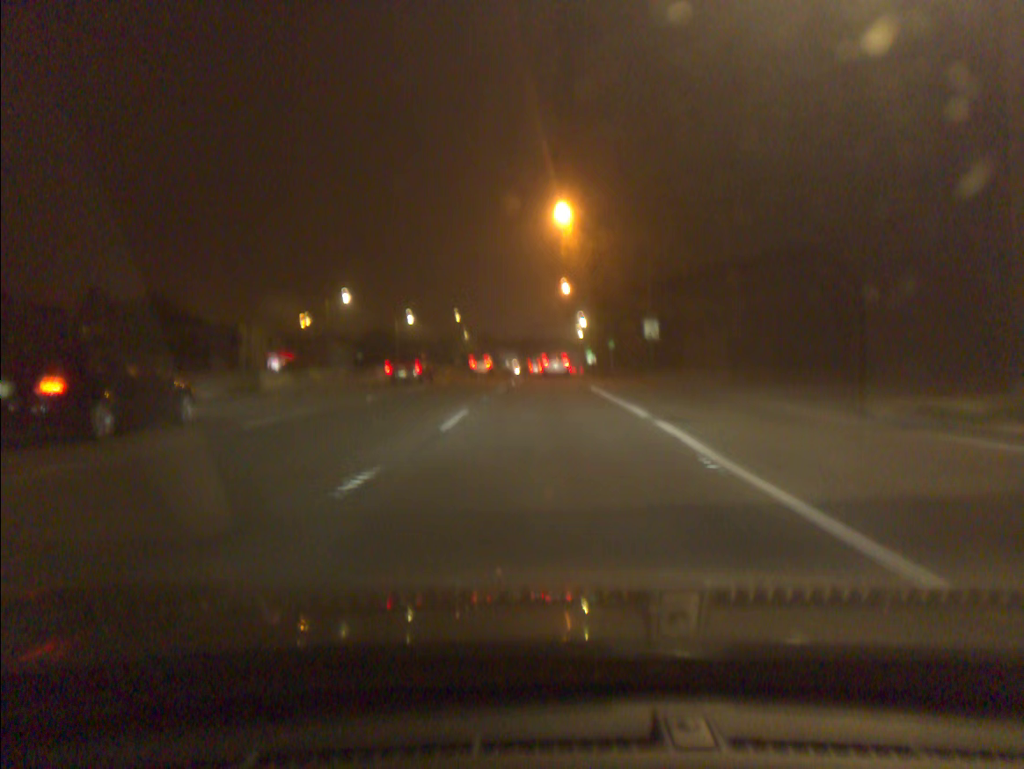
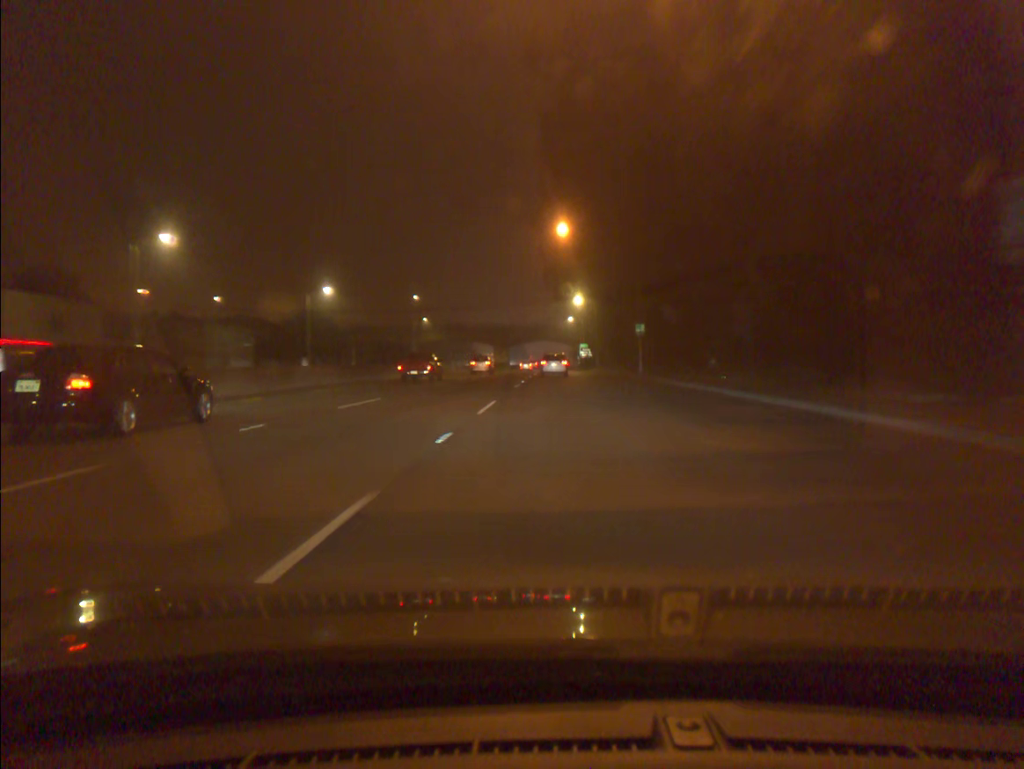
(+0.3, +39.3) m; +1°
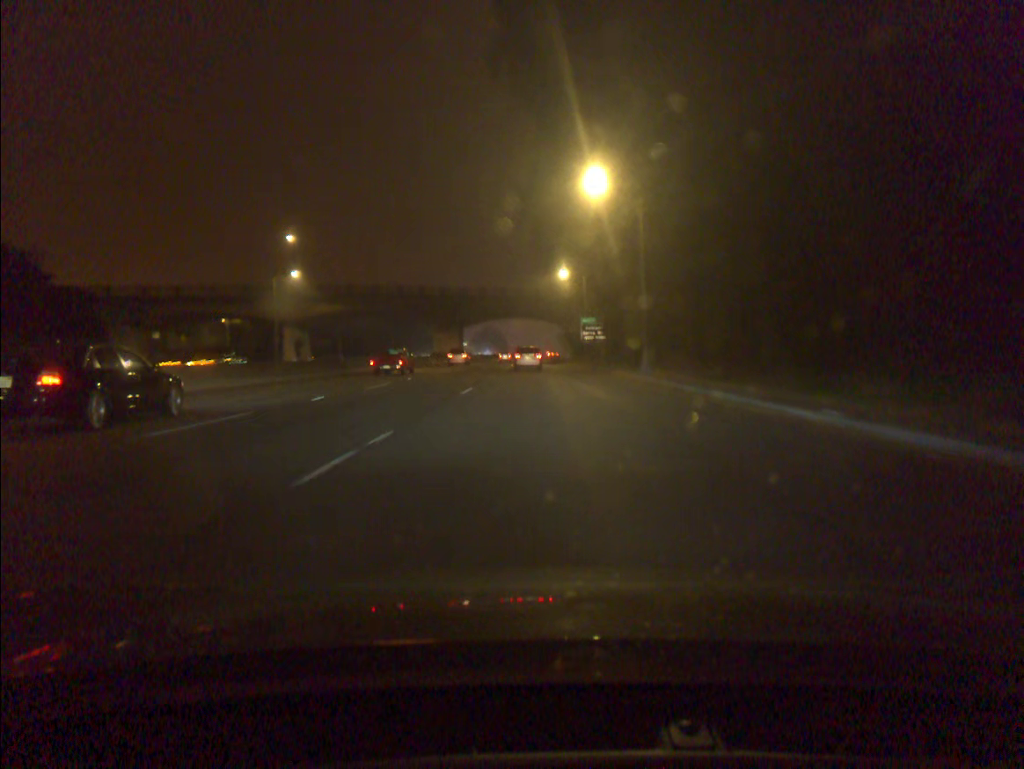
(+1.7, +66.4) m; +1°
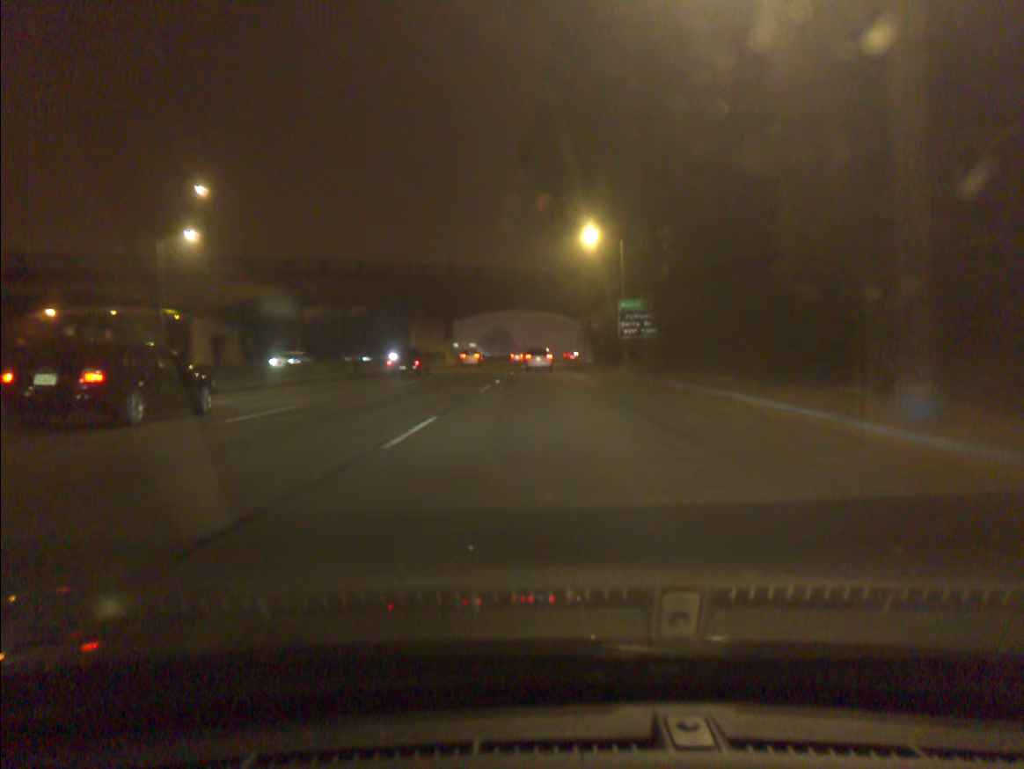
(-0.2, +26.7) m; -1°
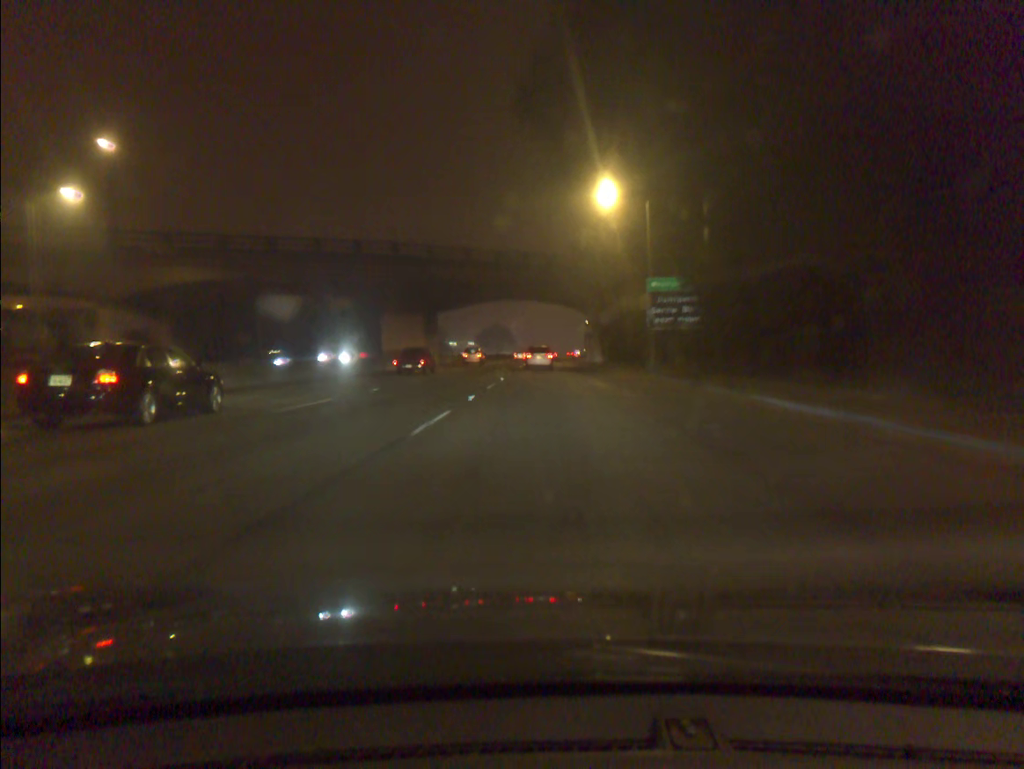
(0.0, +13.4) m; 0°
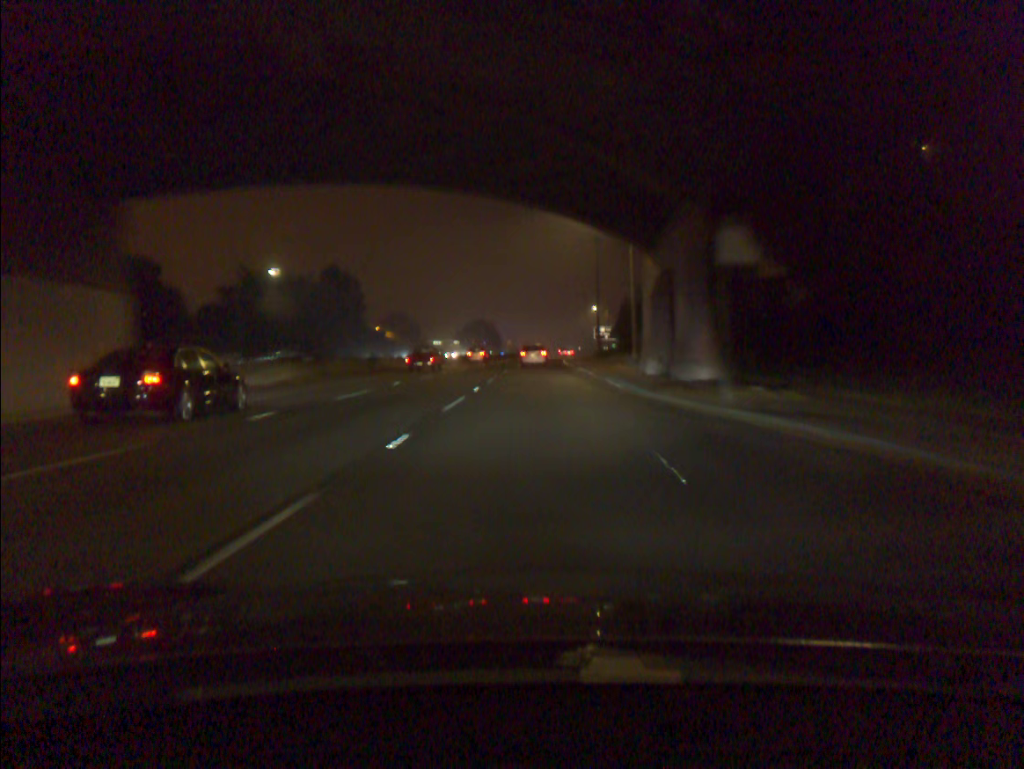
(+0.3, +53.7) m; +1°
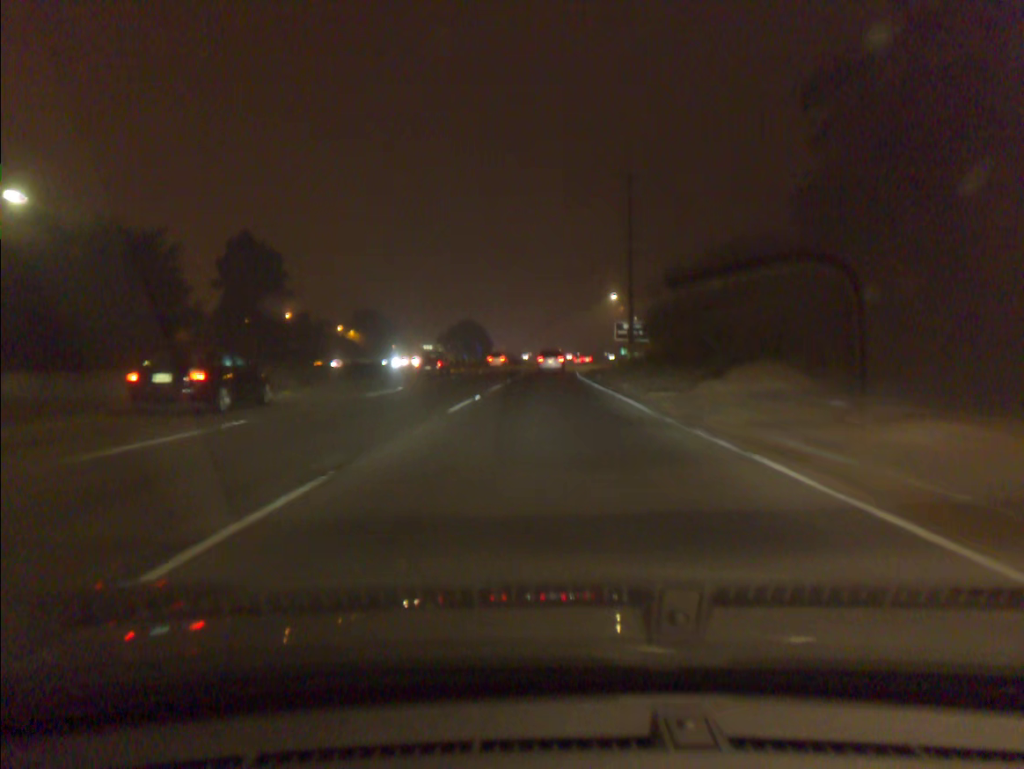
(0.0, +40.8) m; 0°
